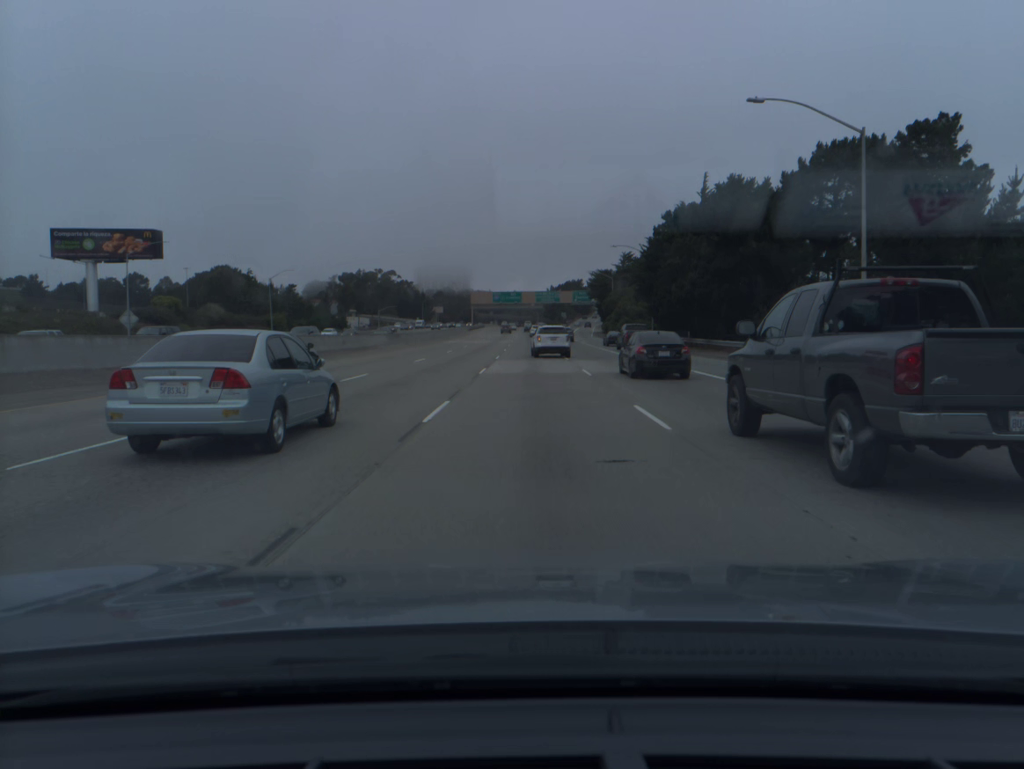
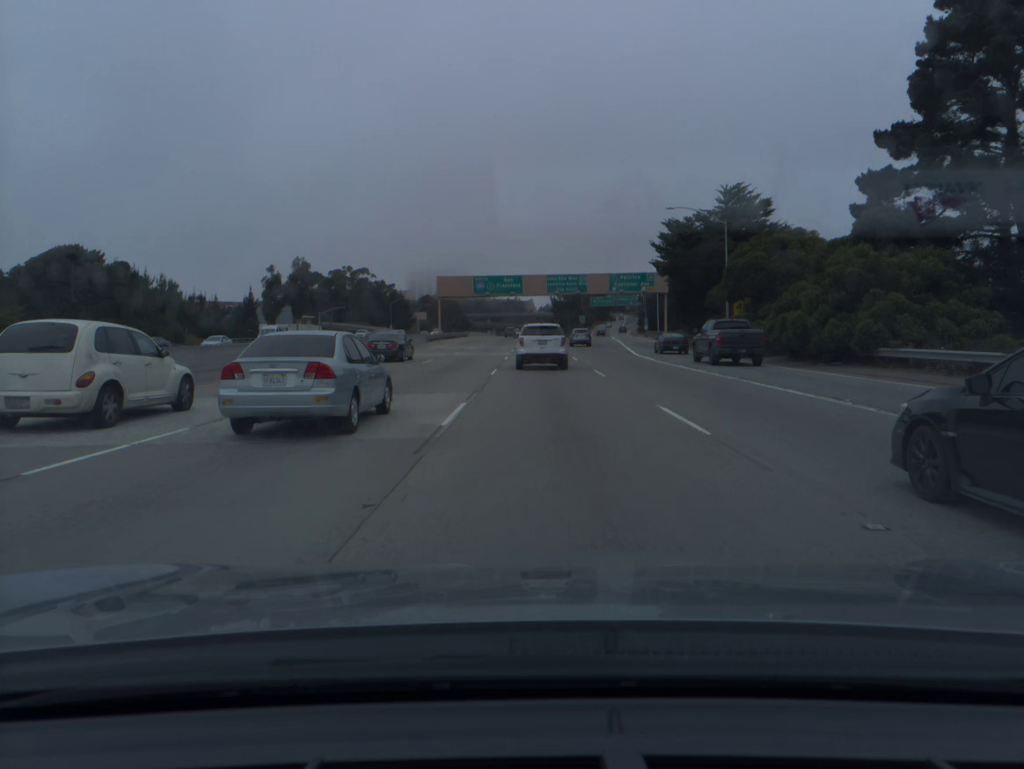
(+0.1, +73.5) m; 0°
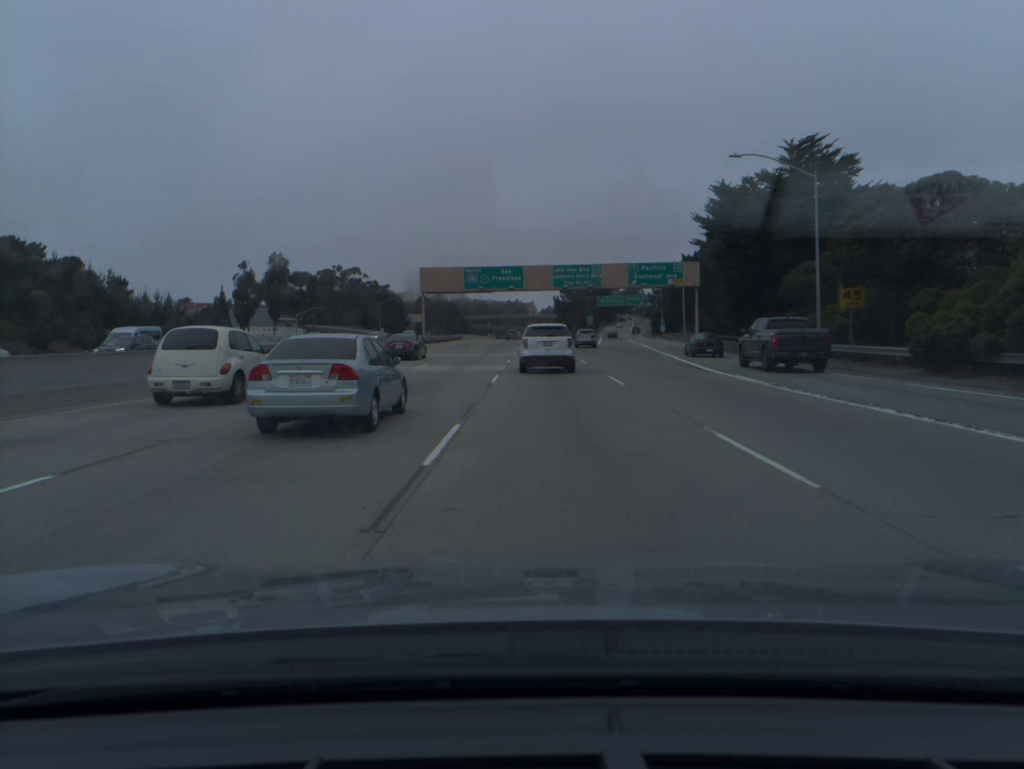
(0.0, +18.1) m; 0°
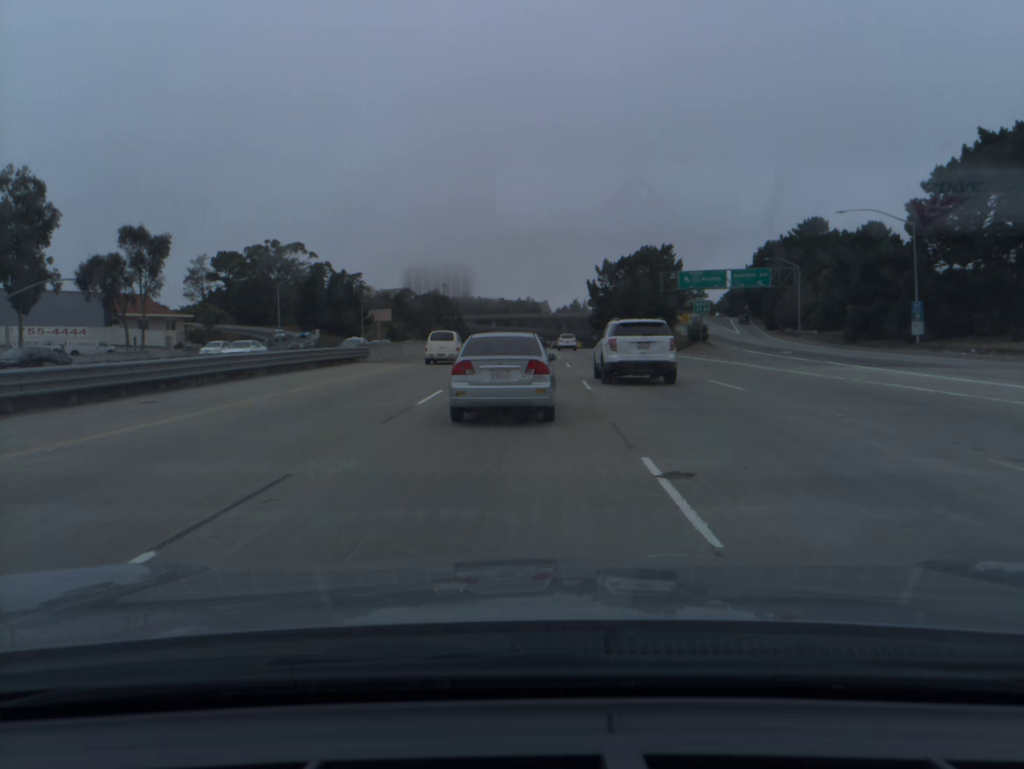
(-1.4, +90.8) m; -1°
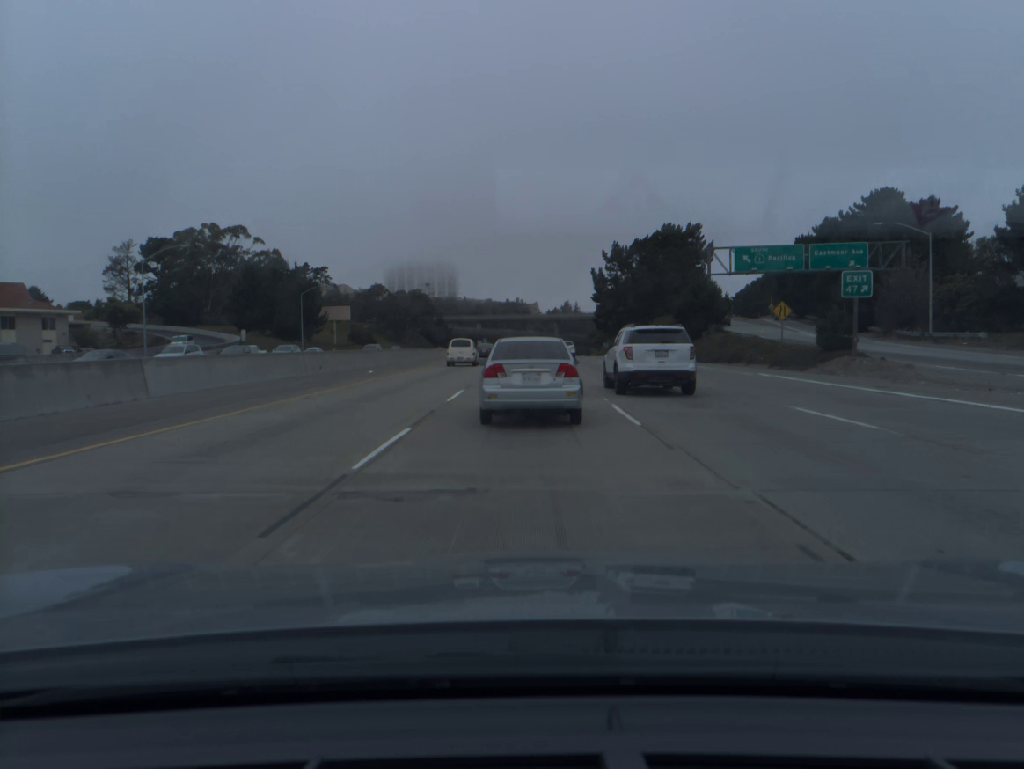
(+0.3, +36.1) m; +1°
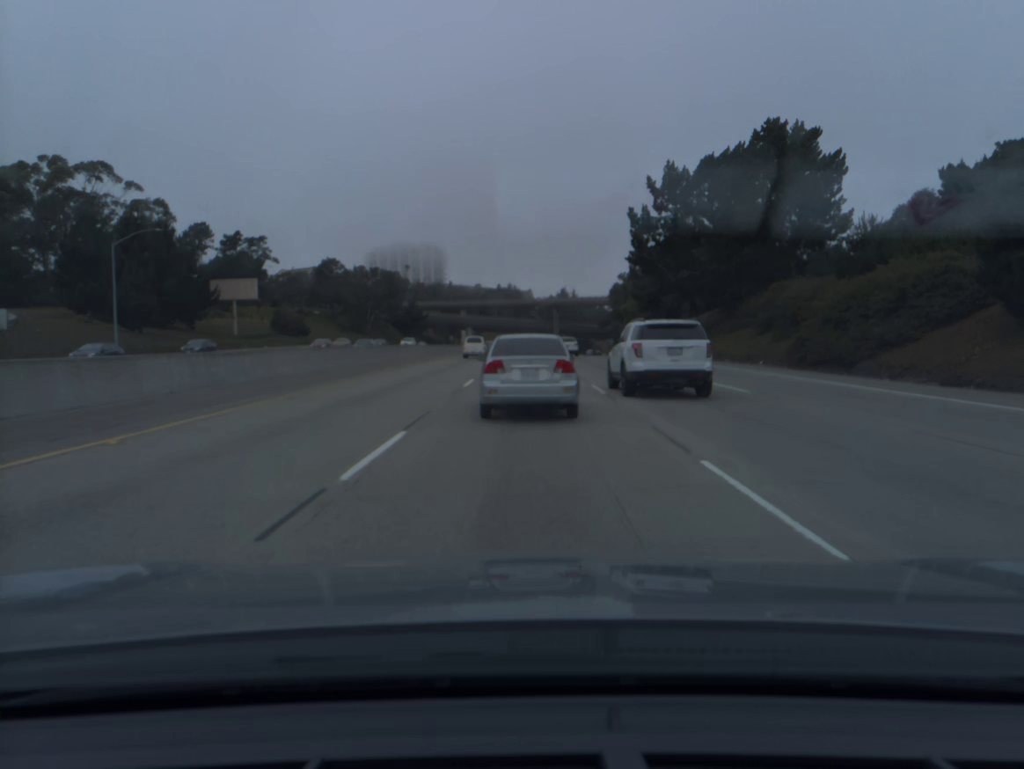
(+0.4, +53.7) m; +1°
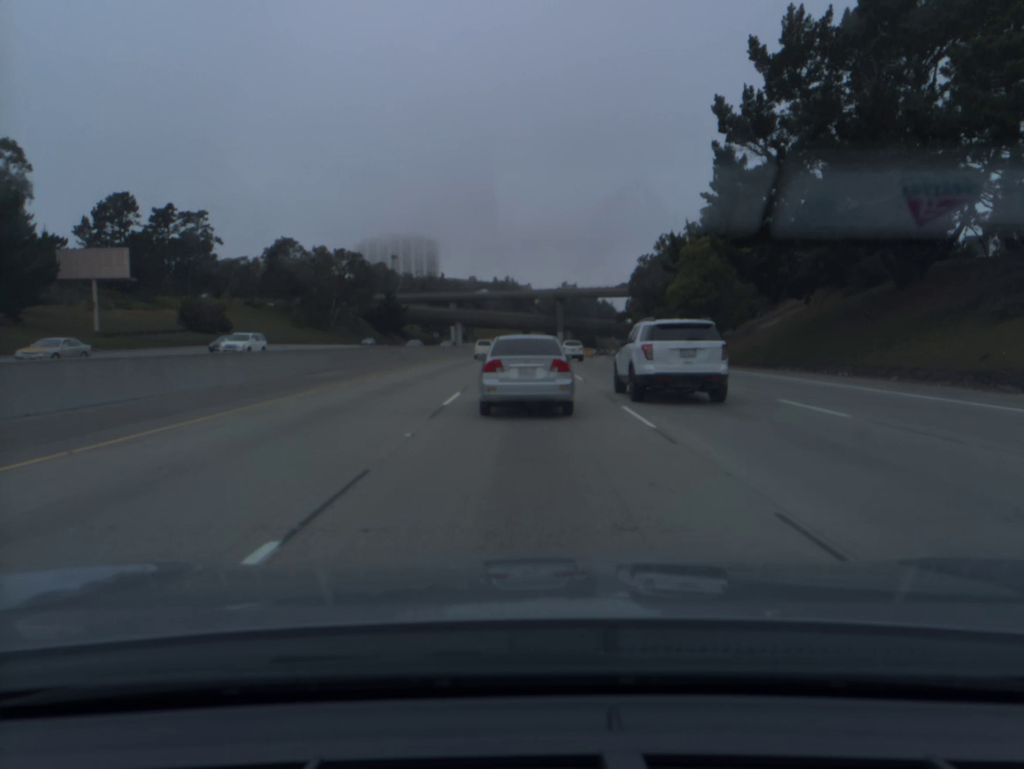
(0.0, +35.4) m; 0°
